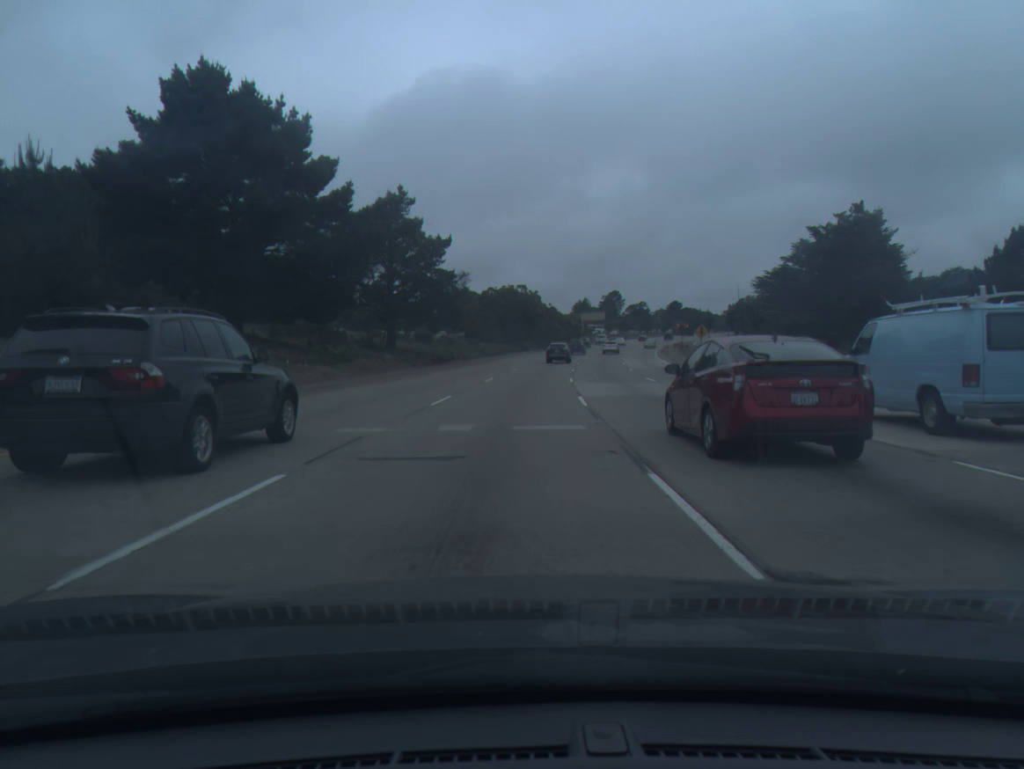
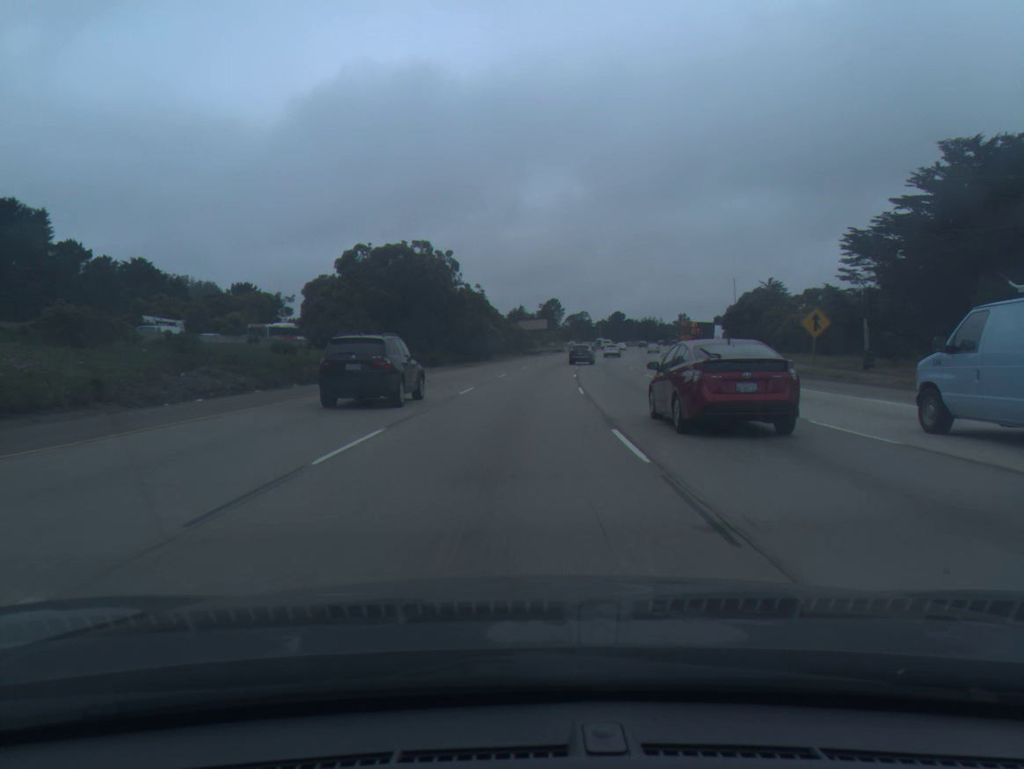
(+2.3, +53.5) m; +5°
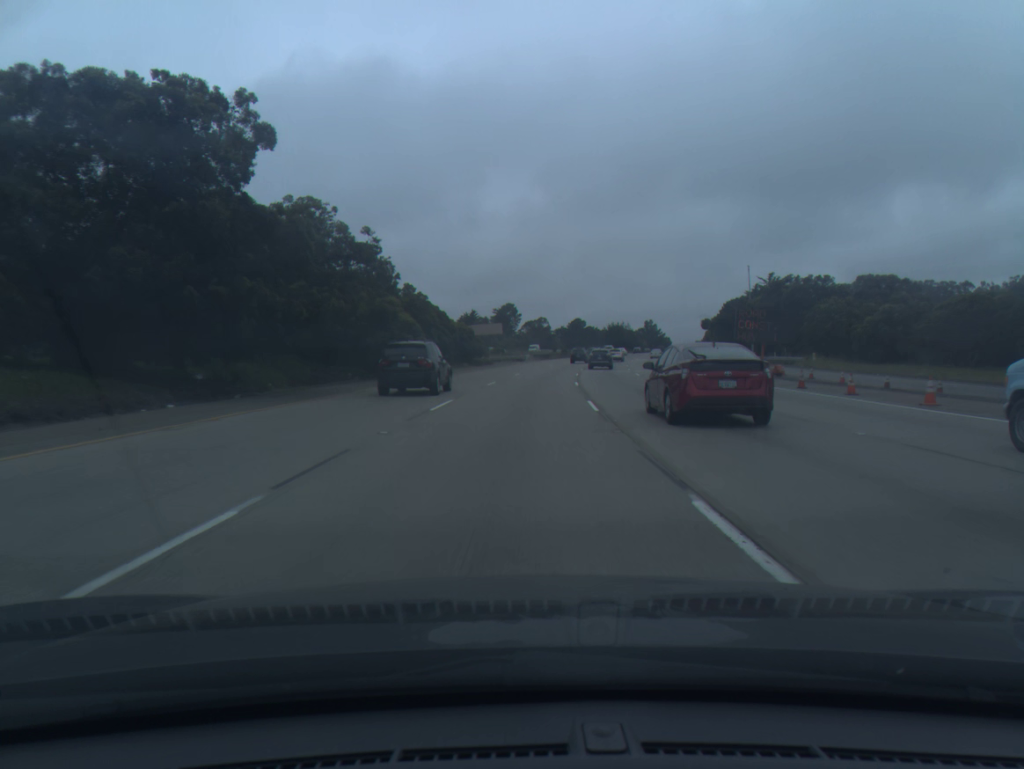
(+1.0, +35.4) m; +3°
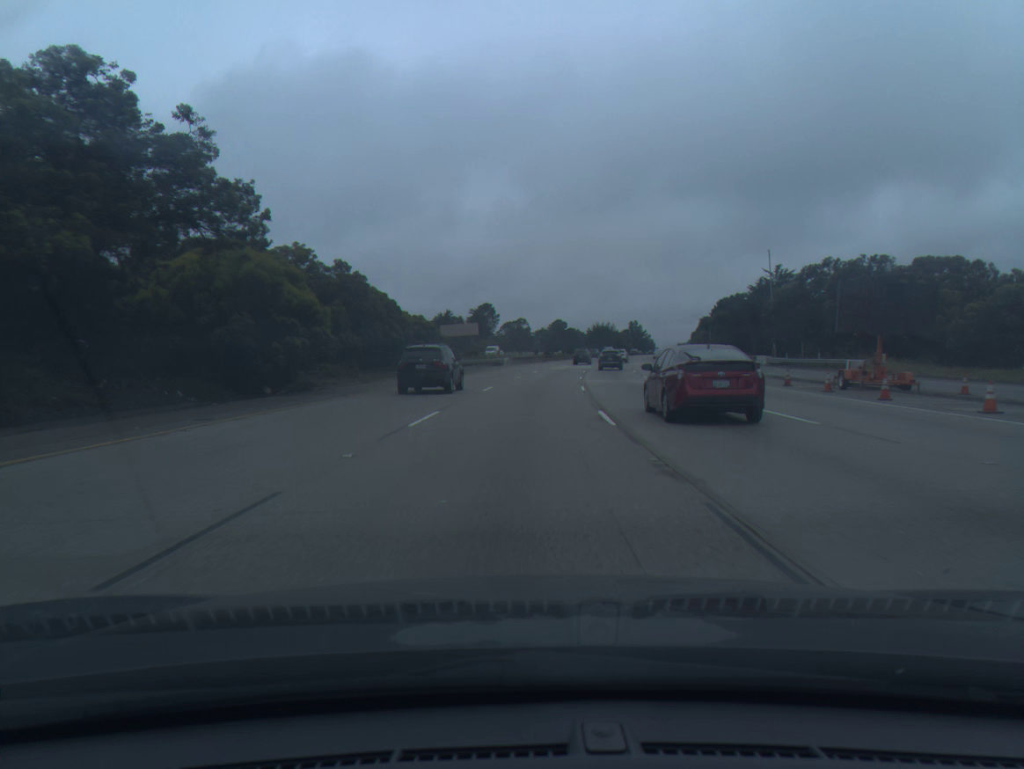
(+0.2, +17.7) m; +2°
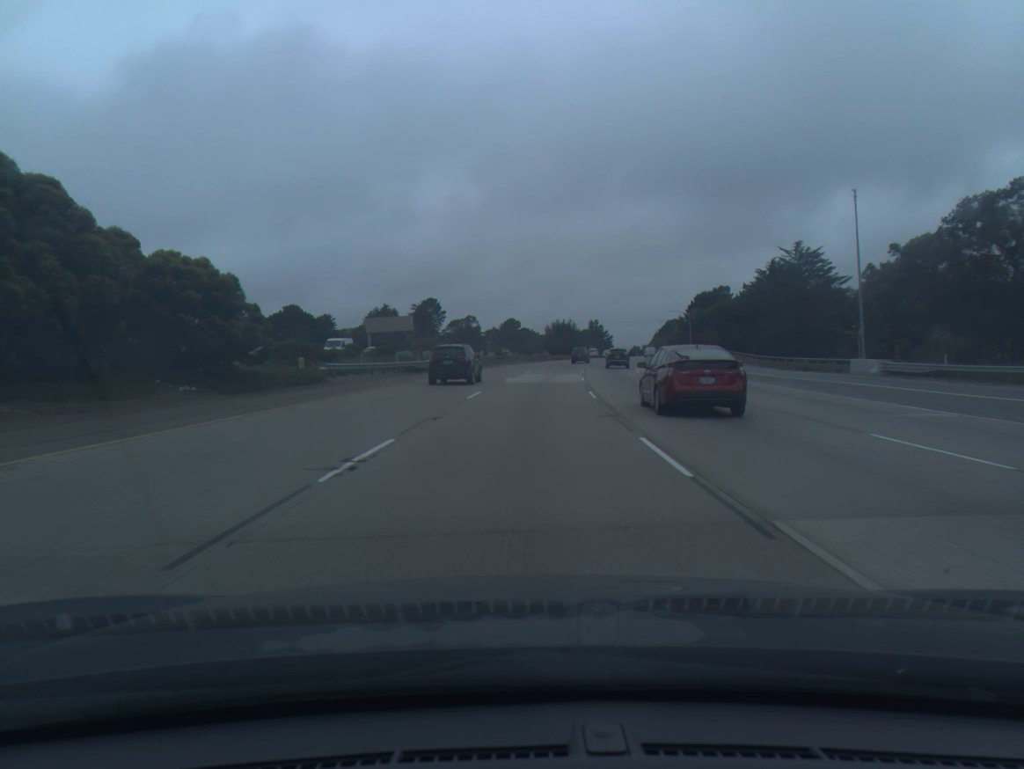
(+1.0, +35.3) m; +3°
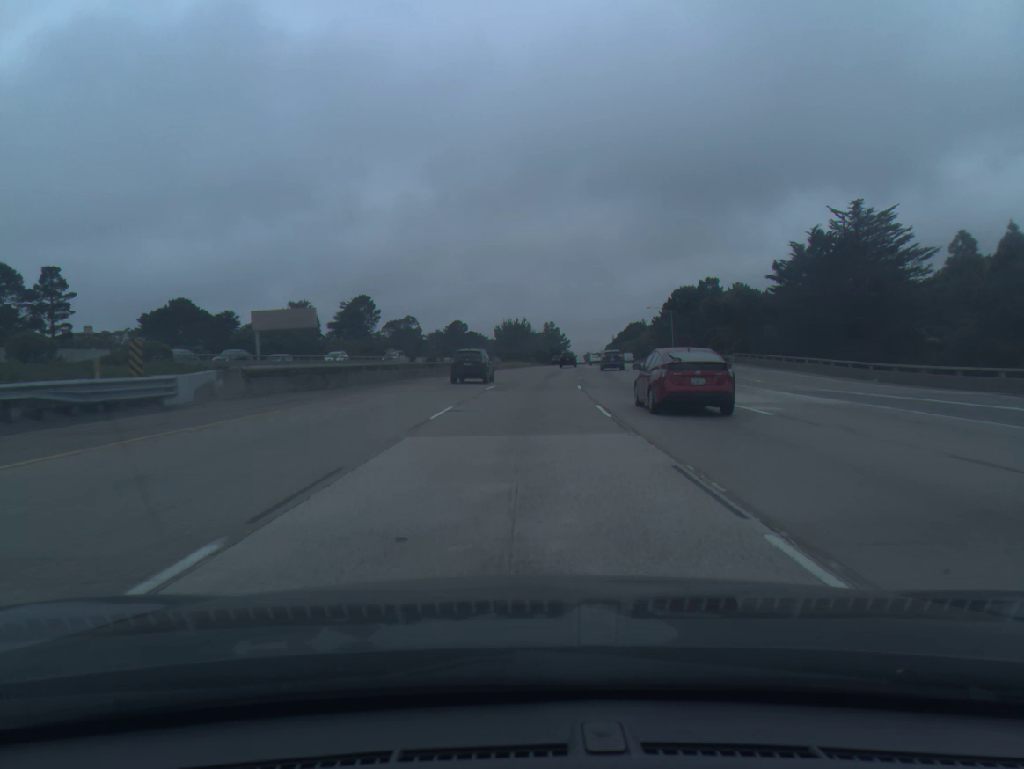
(+1.1, +35.3) m; +4°
